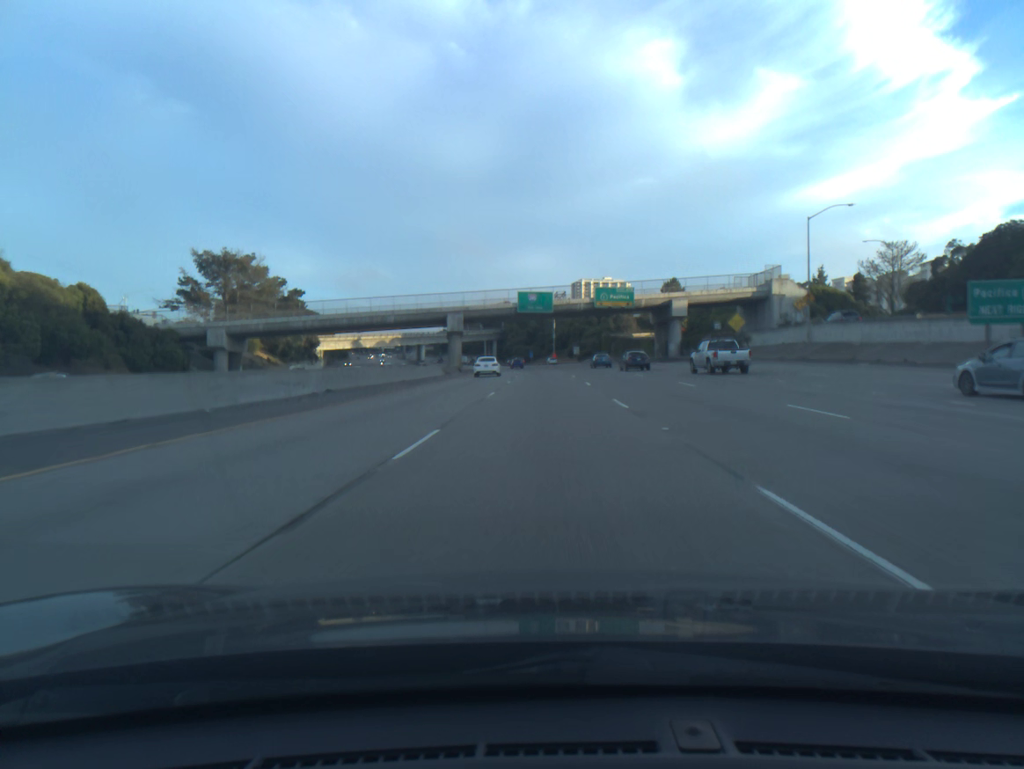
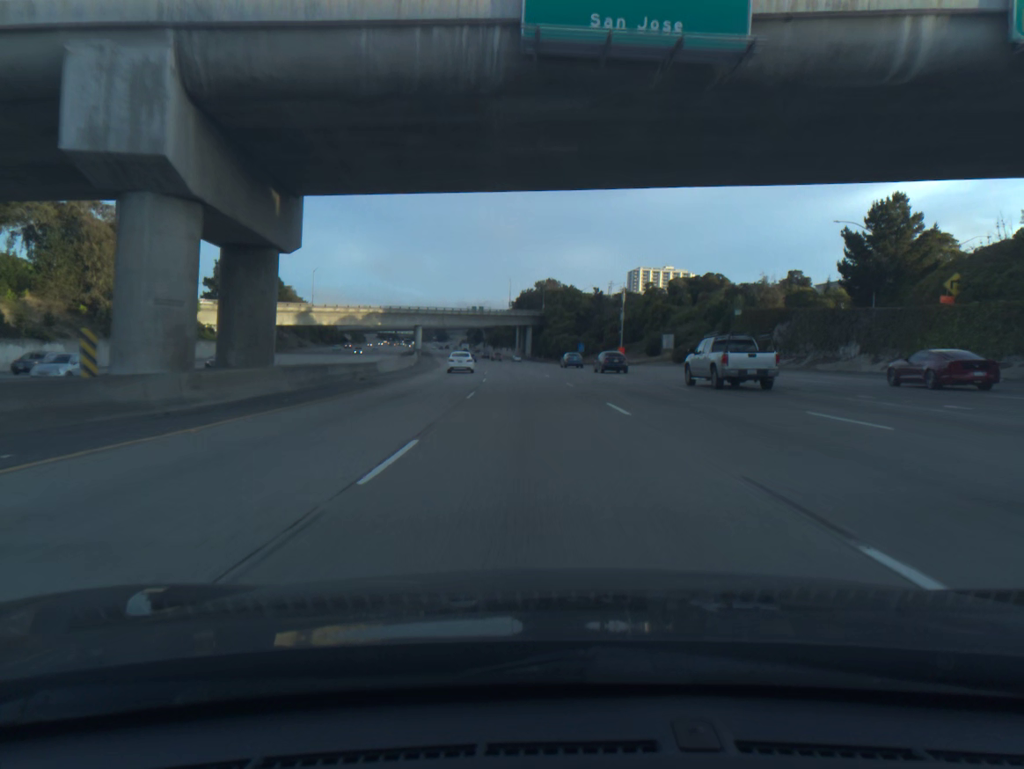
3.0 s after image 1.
(-1.8, +89.6) m; -4°
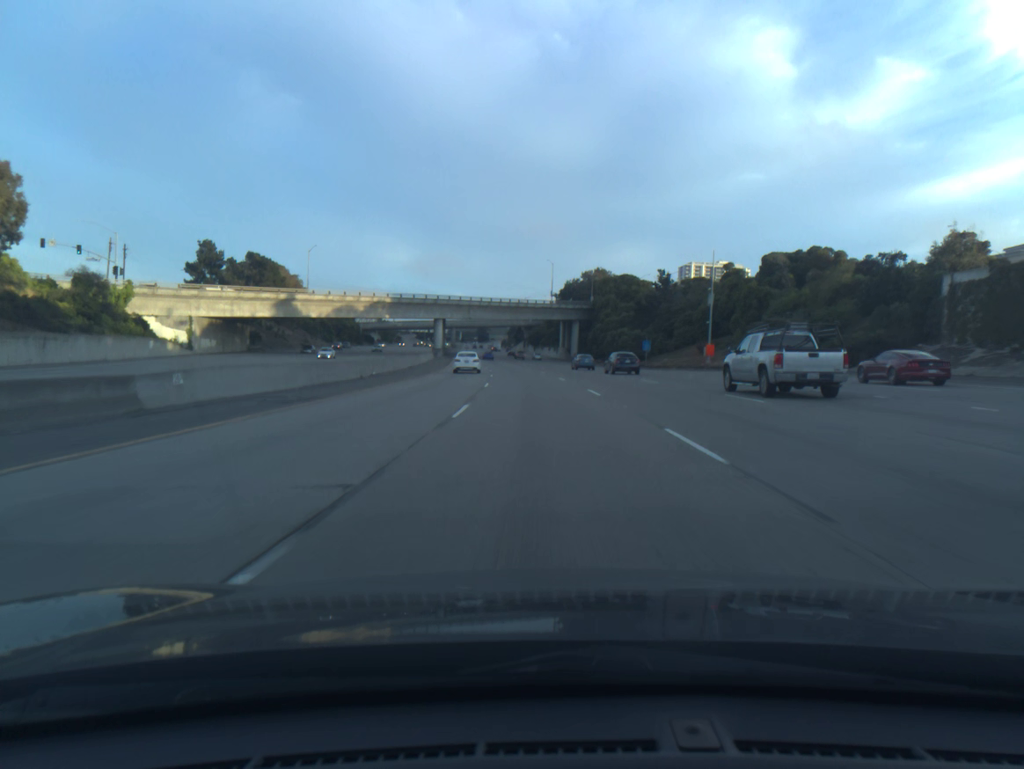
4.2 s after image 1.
(-1.0, +36.0) m; -3°
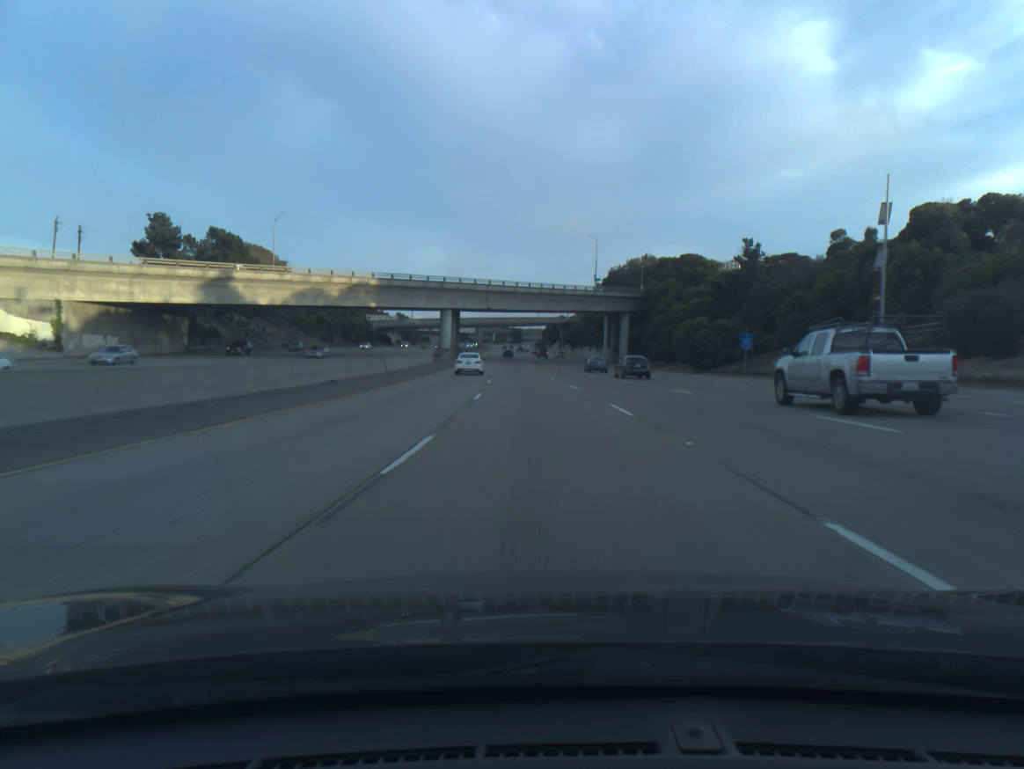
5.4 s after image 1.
(-0.8, +36.1) m; -3°
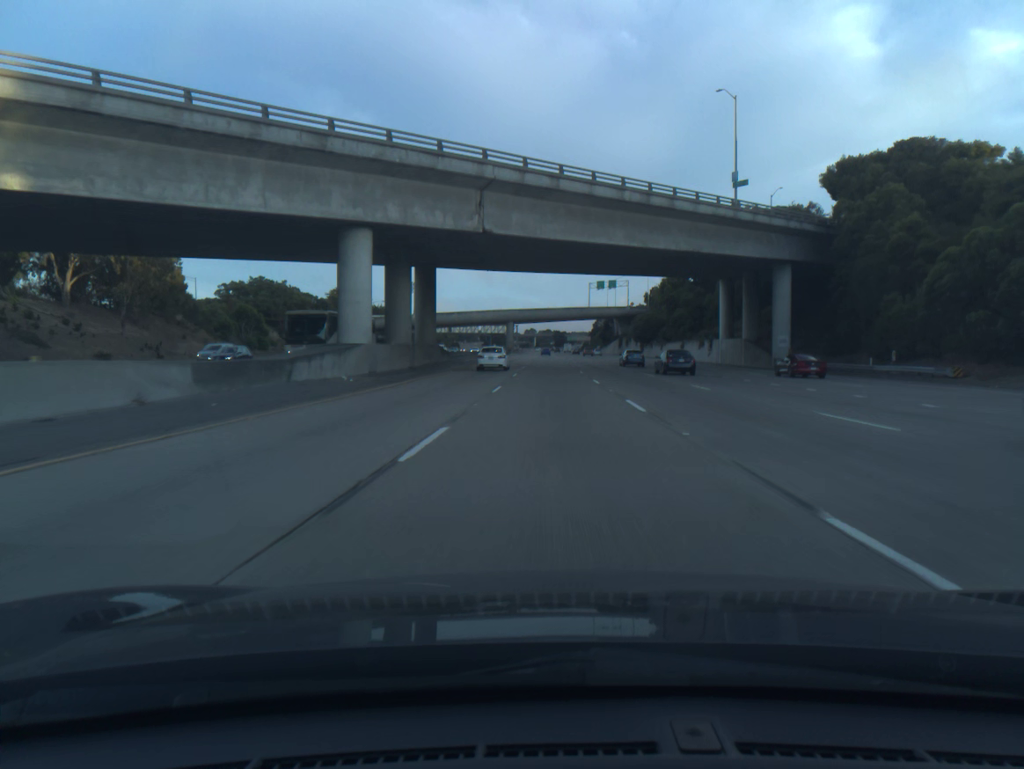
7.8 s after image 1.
(-2.8, +72.5) m; -3°
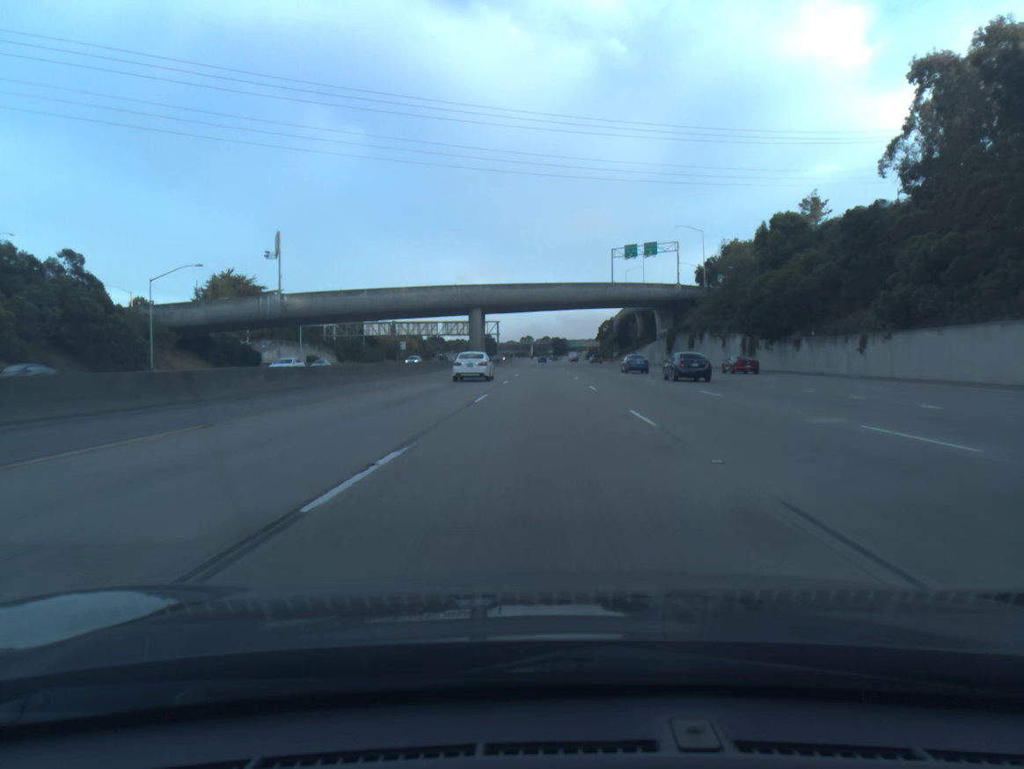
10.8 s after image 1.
(+0.6, +90.4) m; 0°
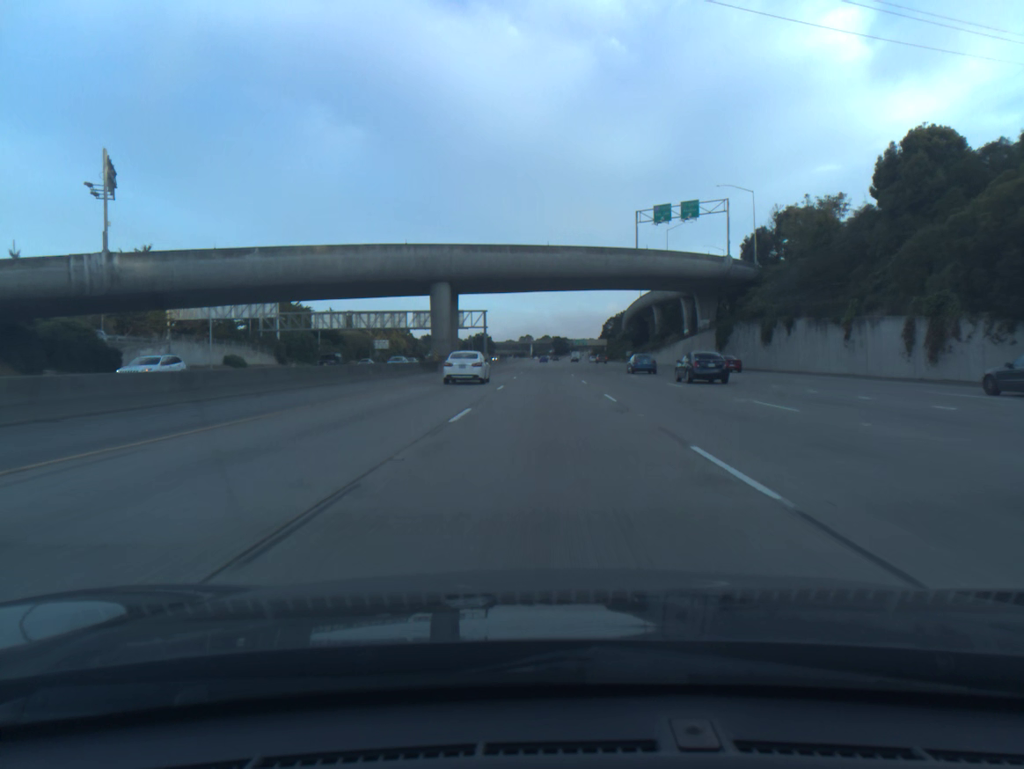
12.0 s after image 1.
(0.0, +36.2) m; 0°
